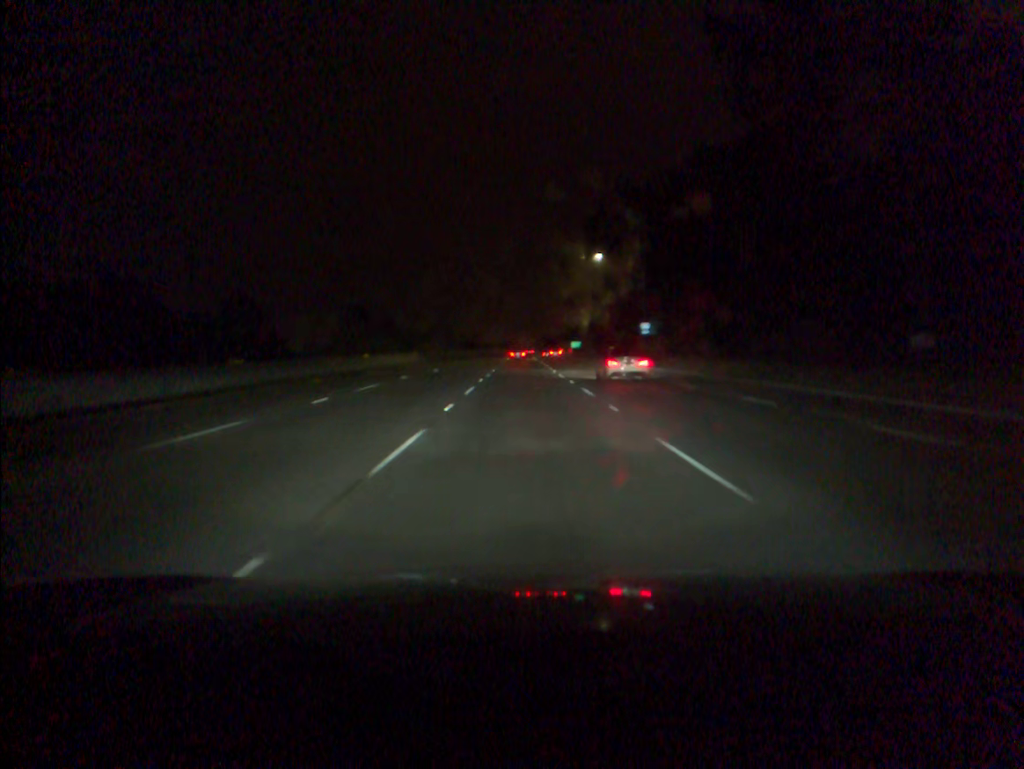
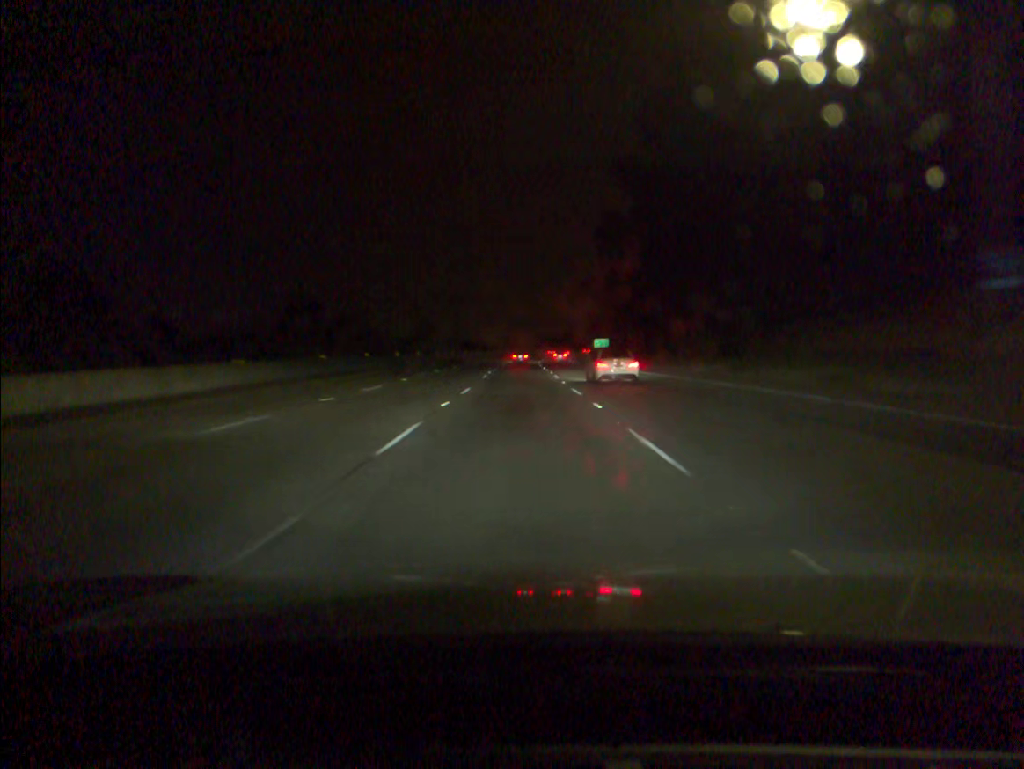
(0.0, +56.7) m; 0°
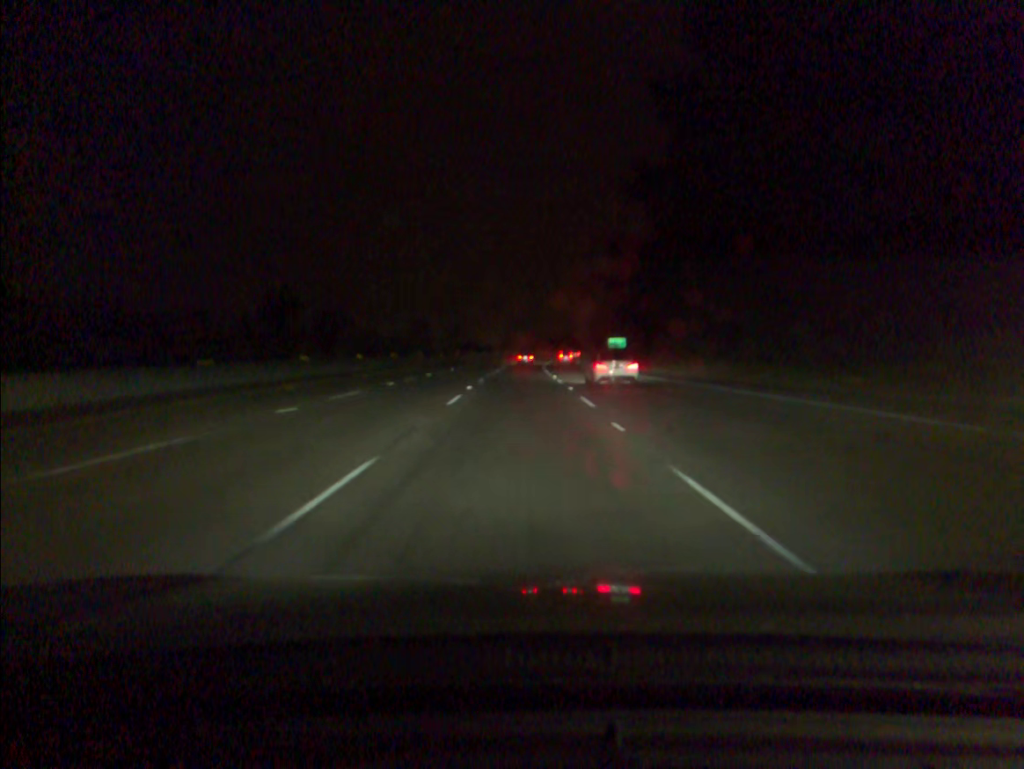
(0.0, +18.9) m; 0°
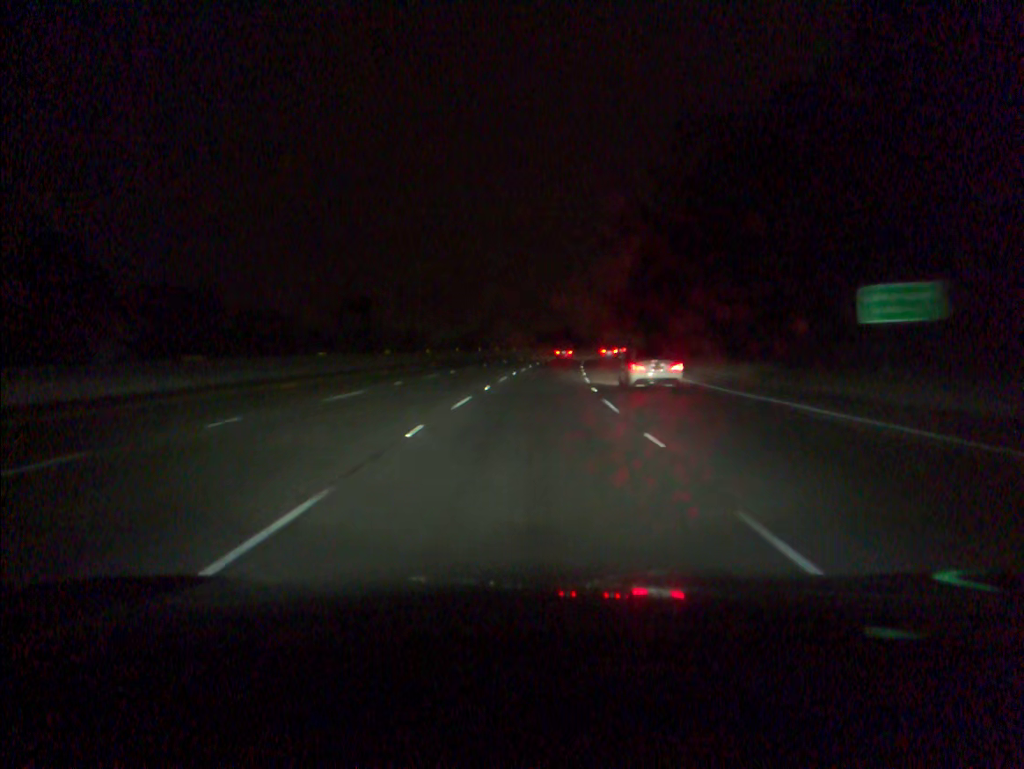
(+0.3, +75.9) m; +1°
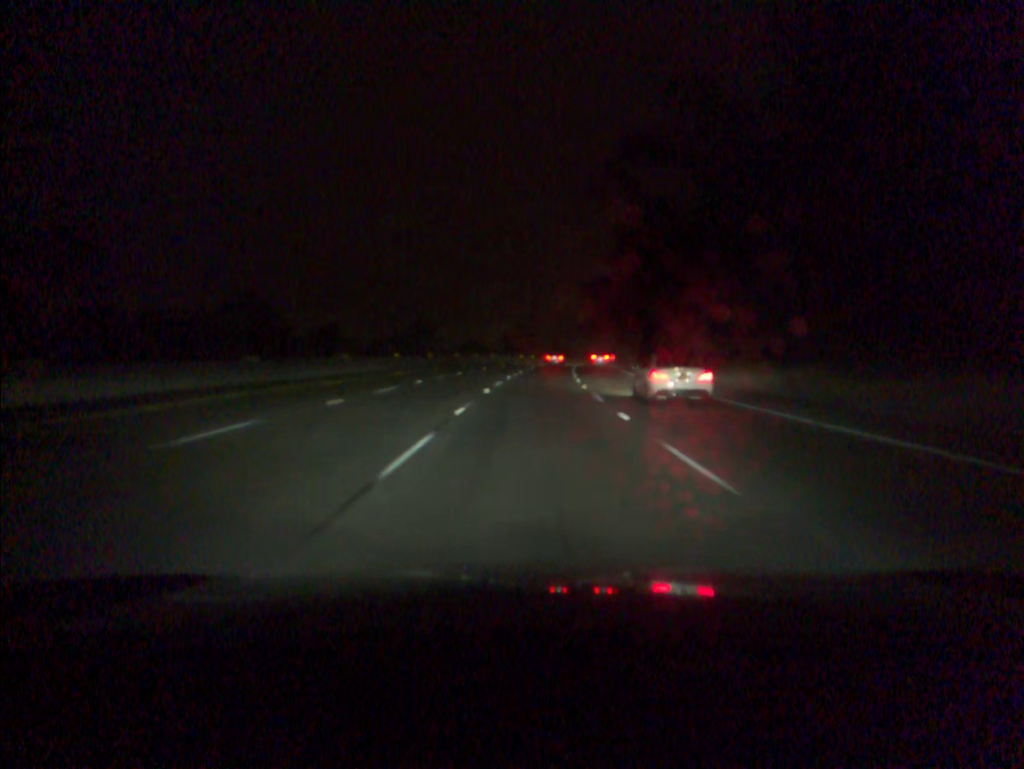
(+0.9, +38.2) m; +3°
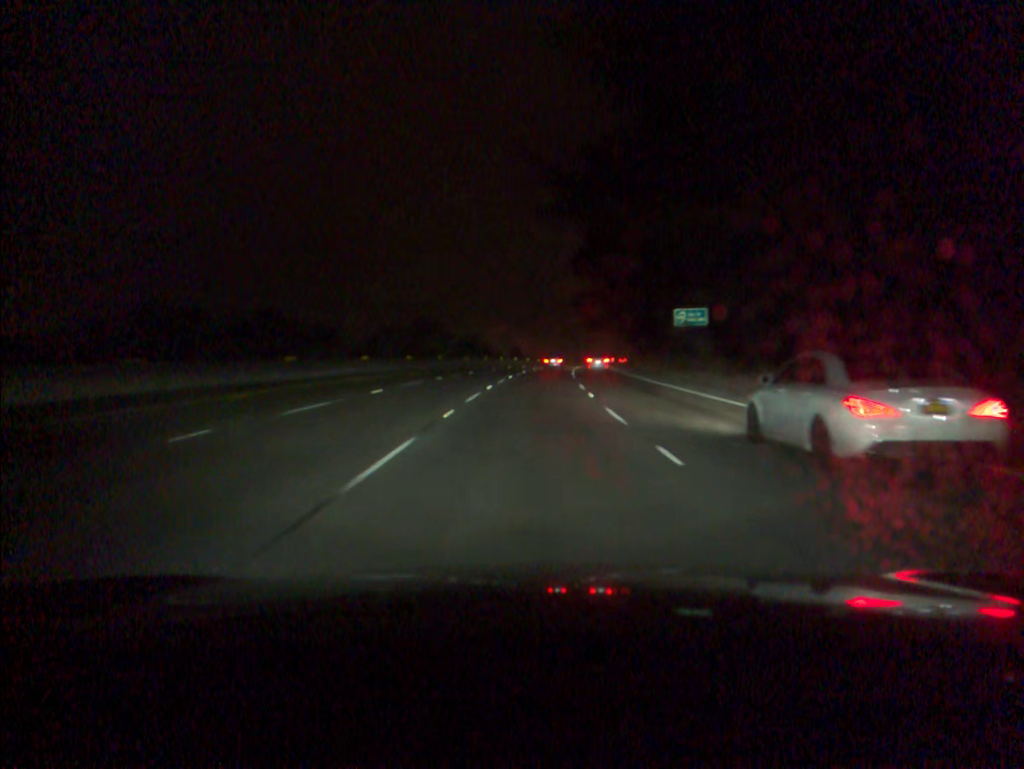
(+4.8, +95.2) m; +6°
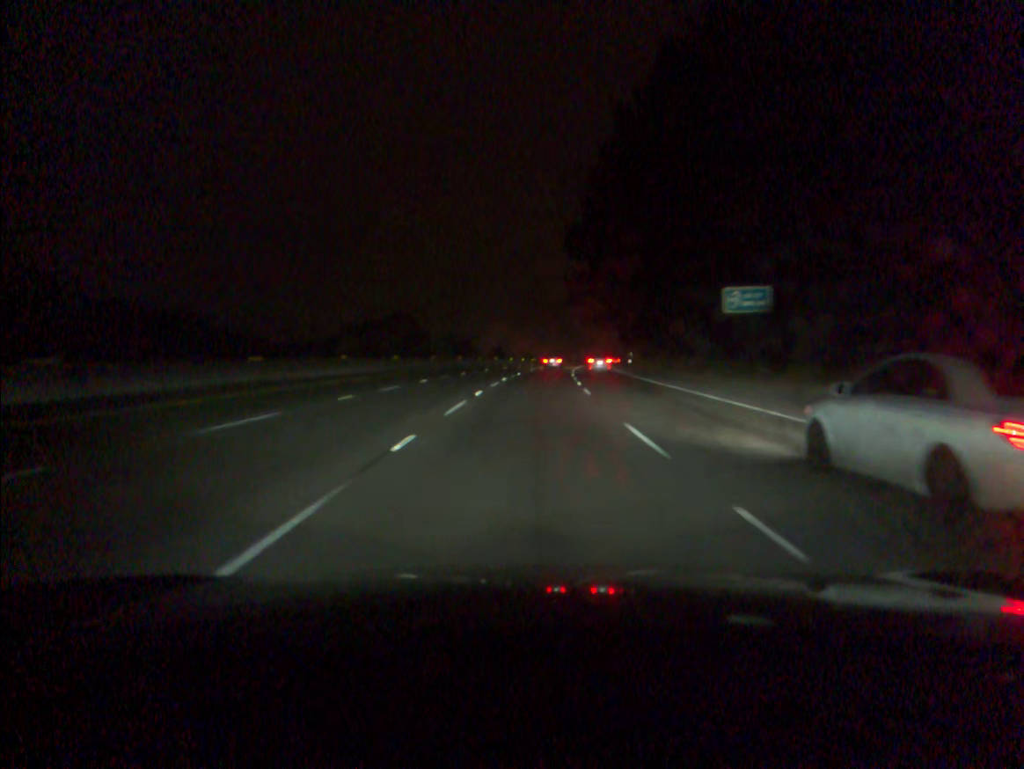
(+0.2, +19.1) m; +1°
